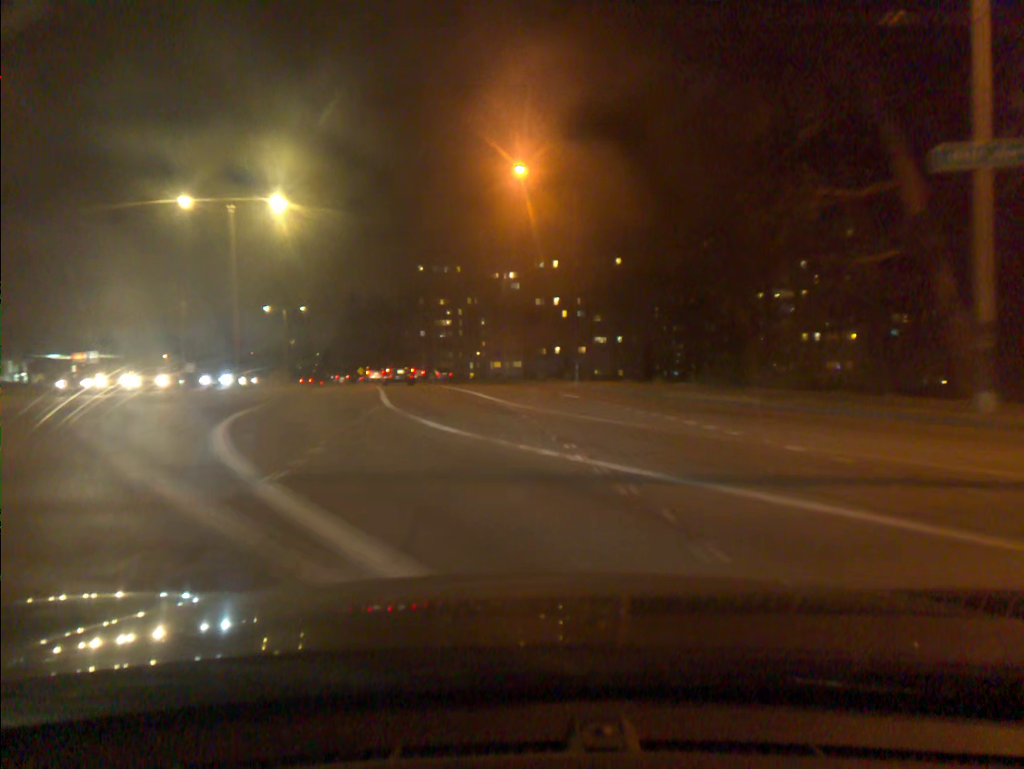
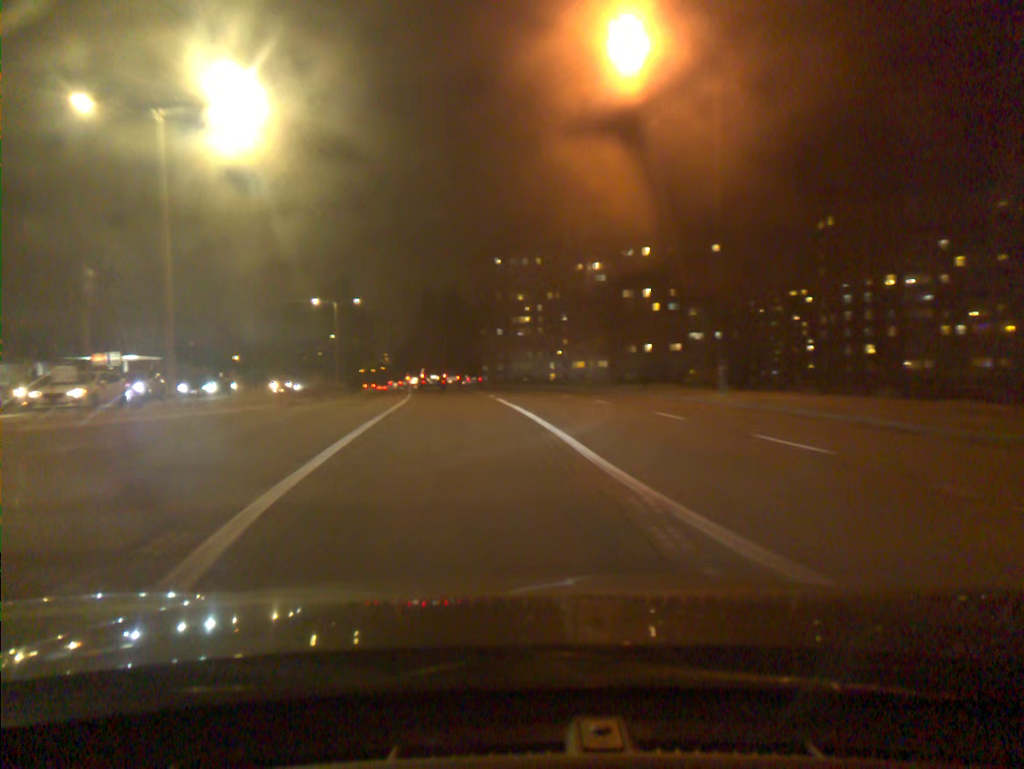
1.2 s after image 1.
(-0.9, +16.0) m; -6°
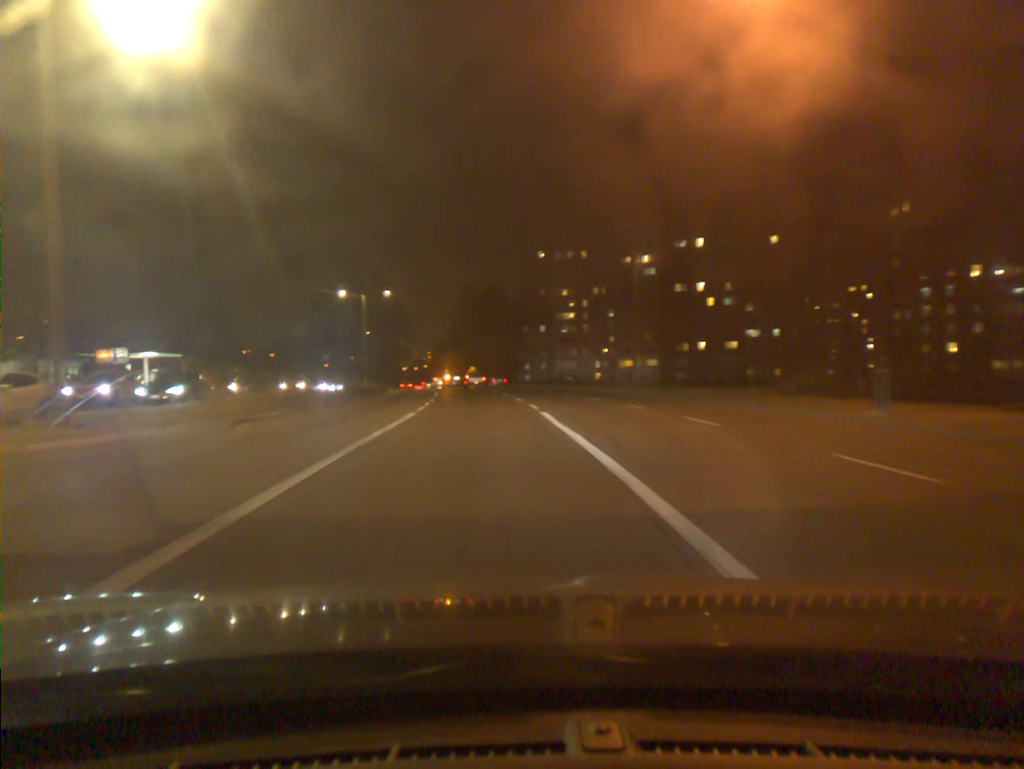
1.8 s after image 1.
(-0.2, +8.4) m; -3°
